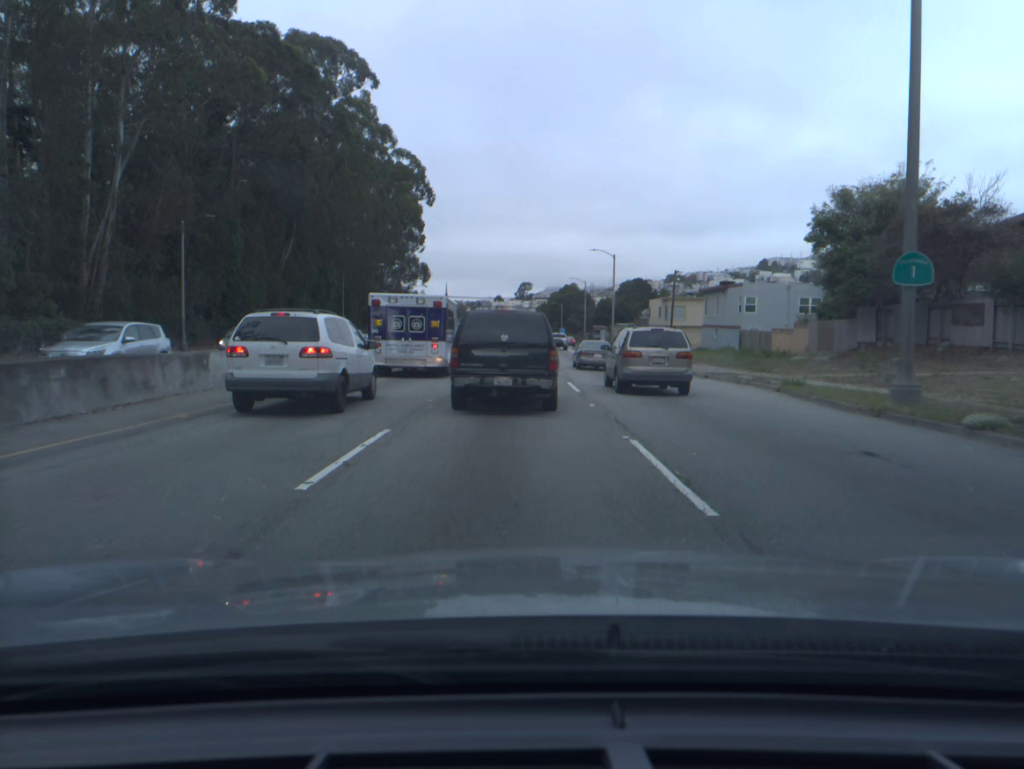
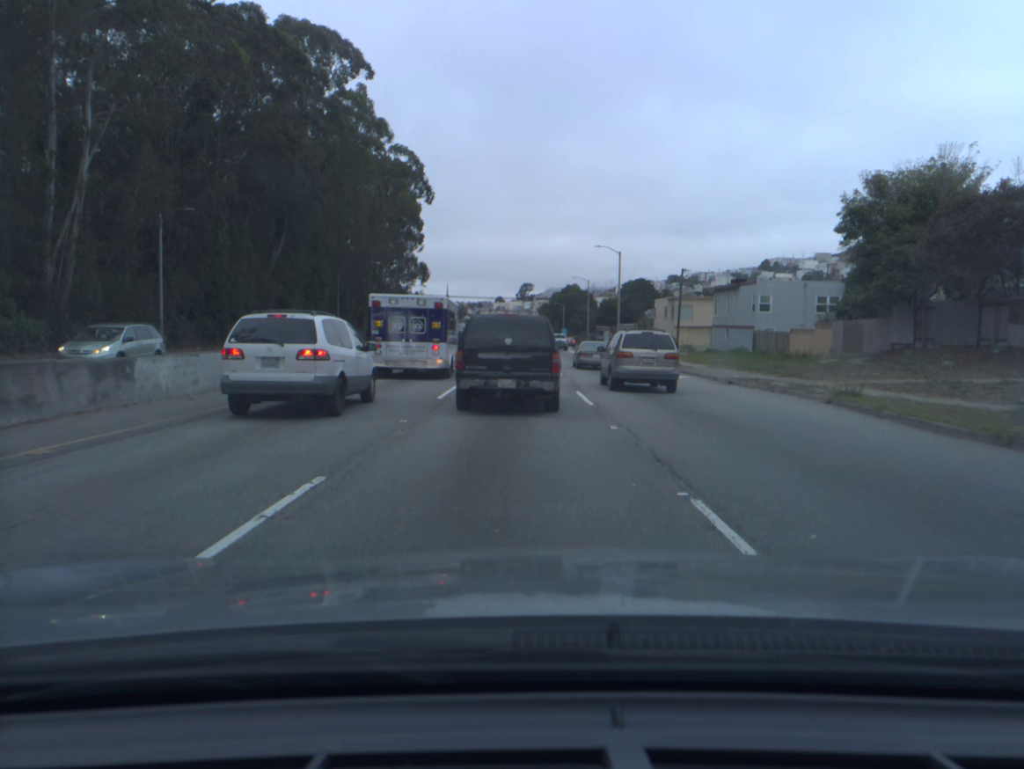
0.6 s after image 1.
(0.0, +3.7) m; 0°
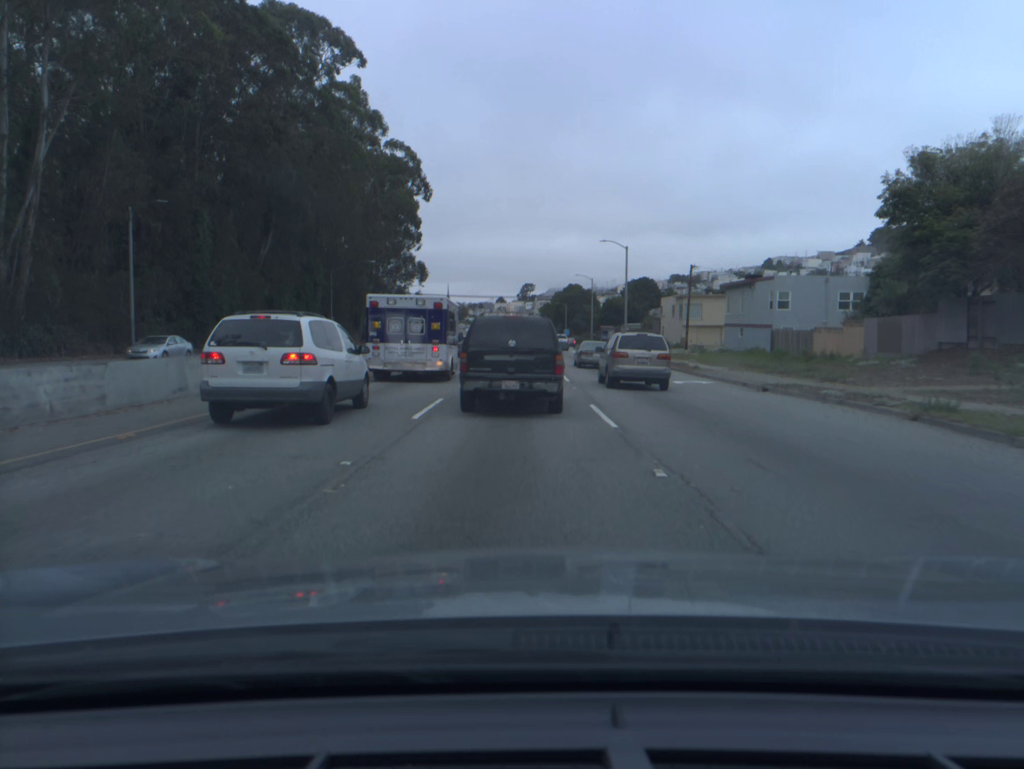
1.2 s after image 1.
(0.0, +4.0) m; 0°
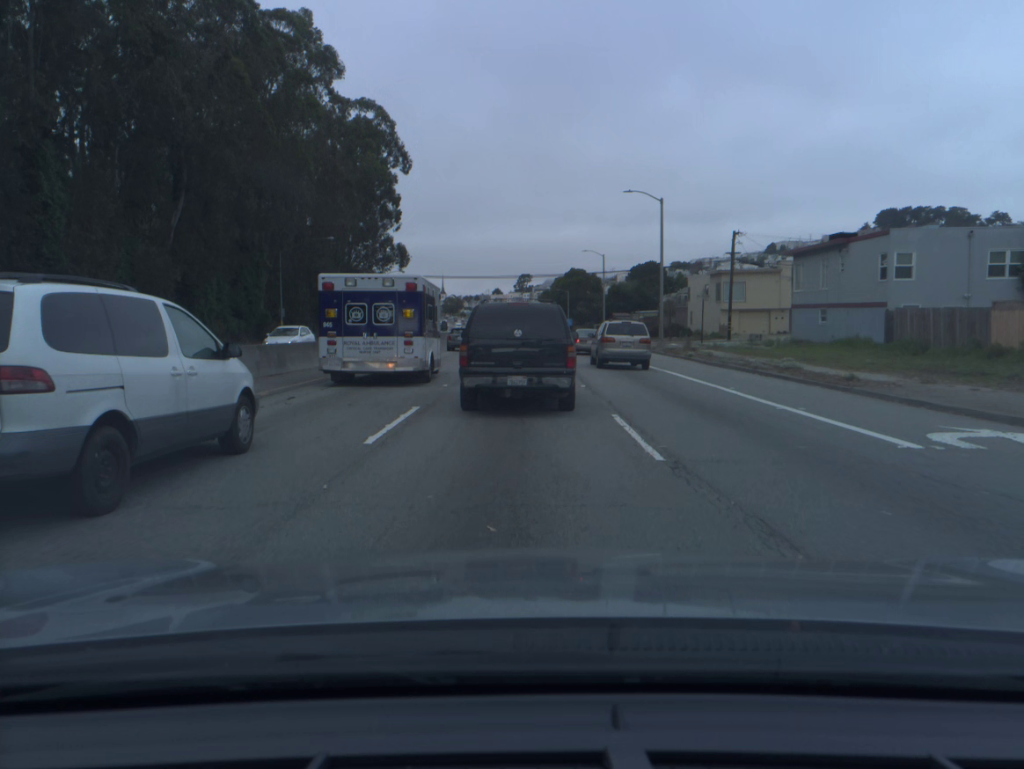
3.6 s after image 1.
(+0.1, +18.6) m; +1°
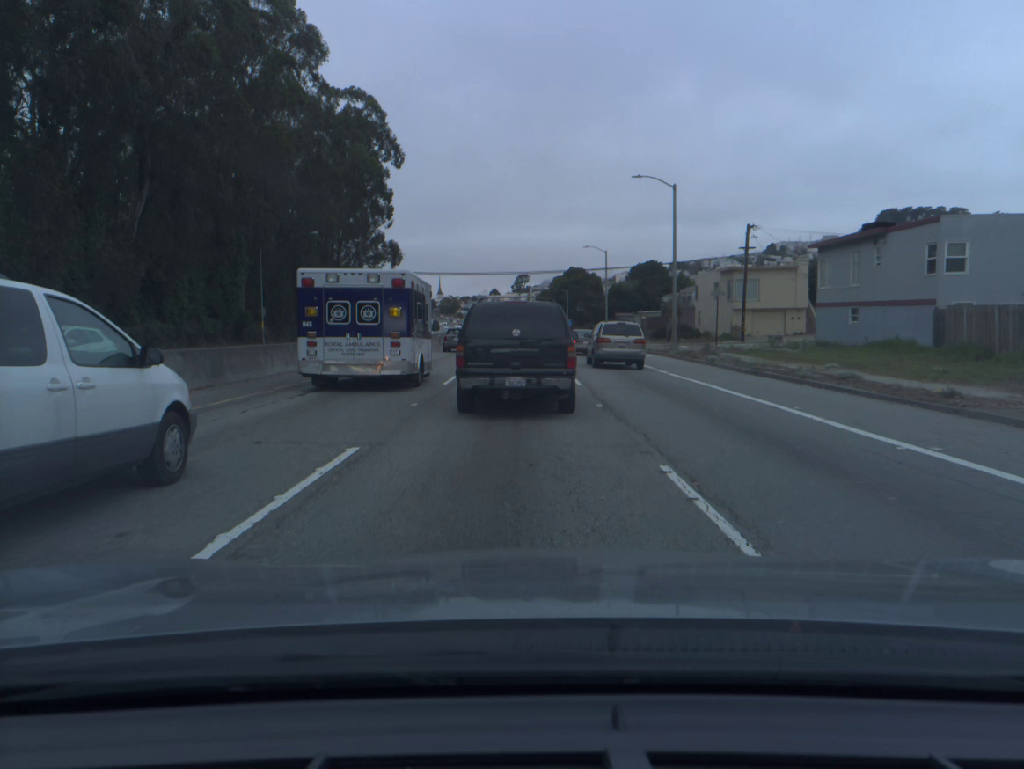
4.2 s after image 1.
(0.0, +4.8) m; 0°
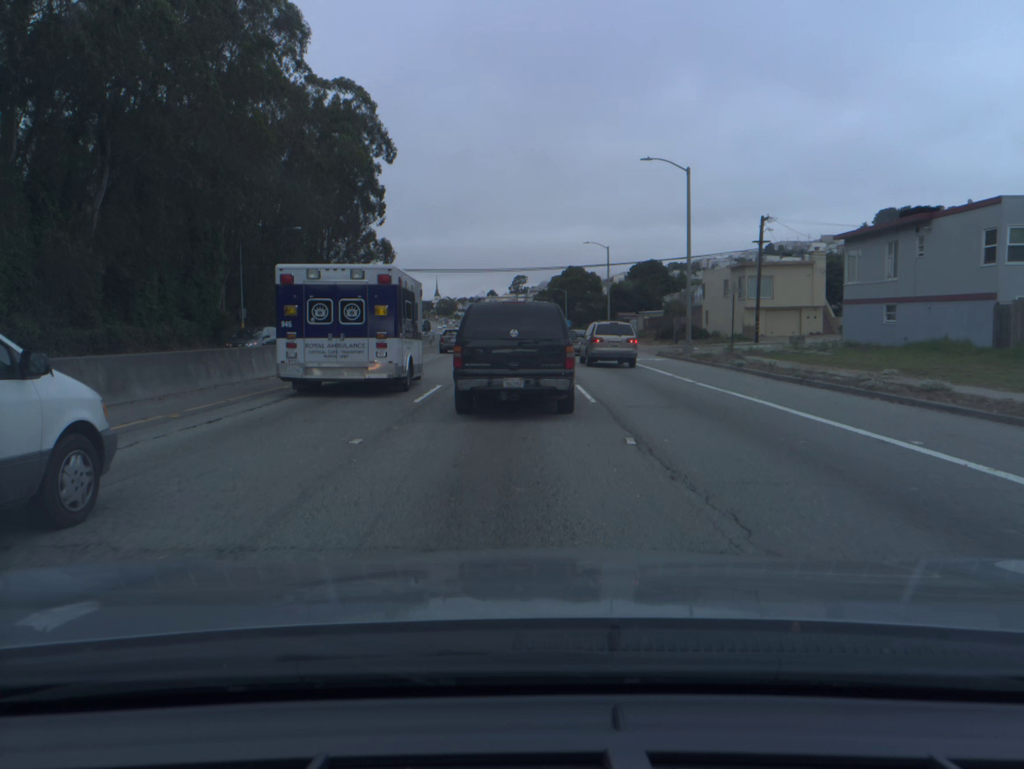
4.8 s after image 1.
(0.0, +4.6) m; 0°
